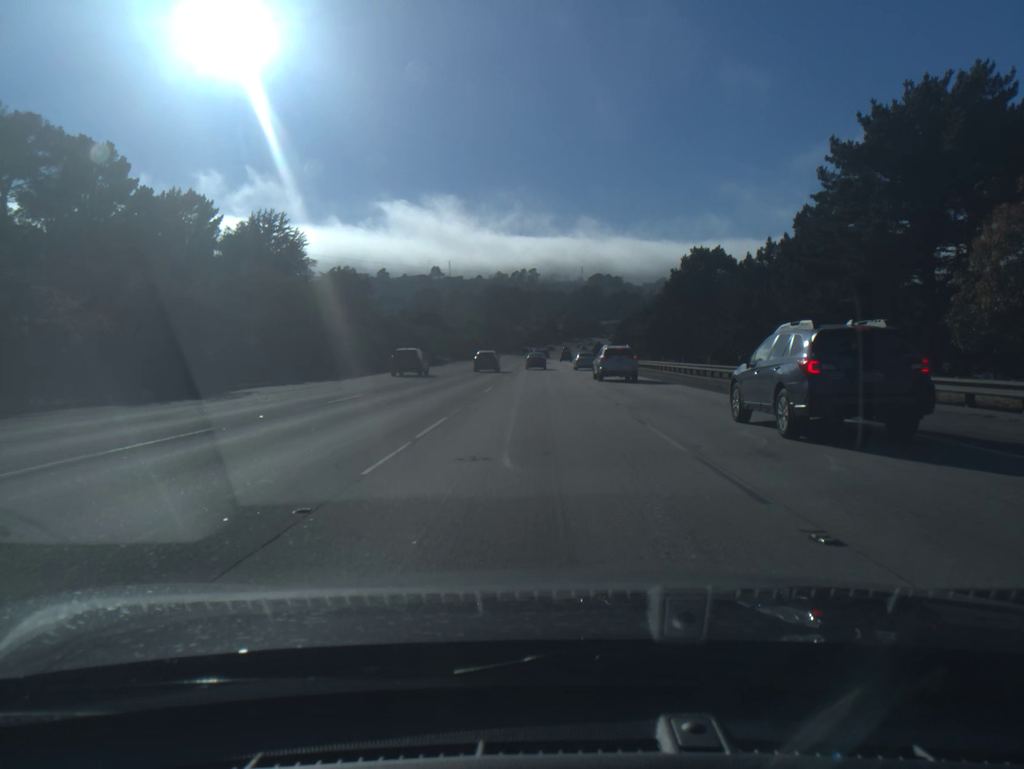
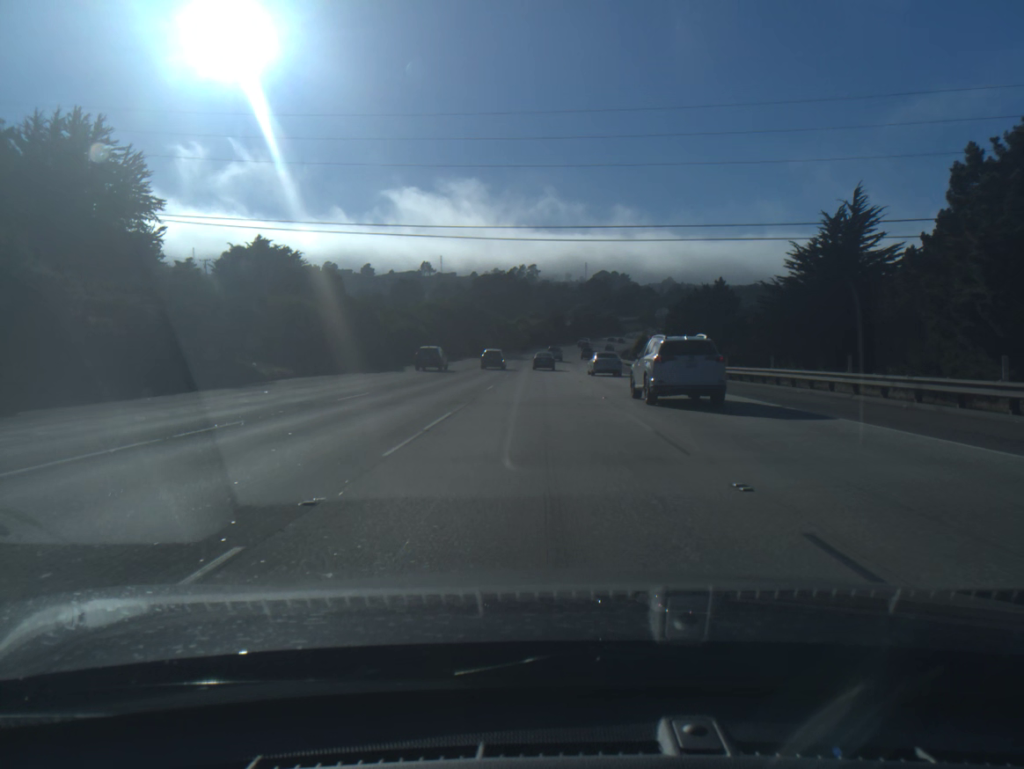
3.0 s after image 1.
(-0.2, +71.7) m; 0°
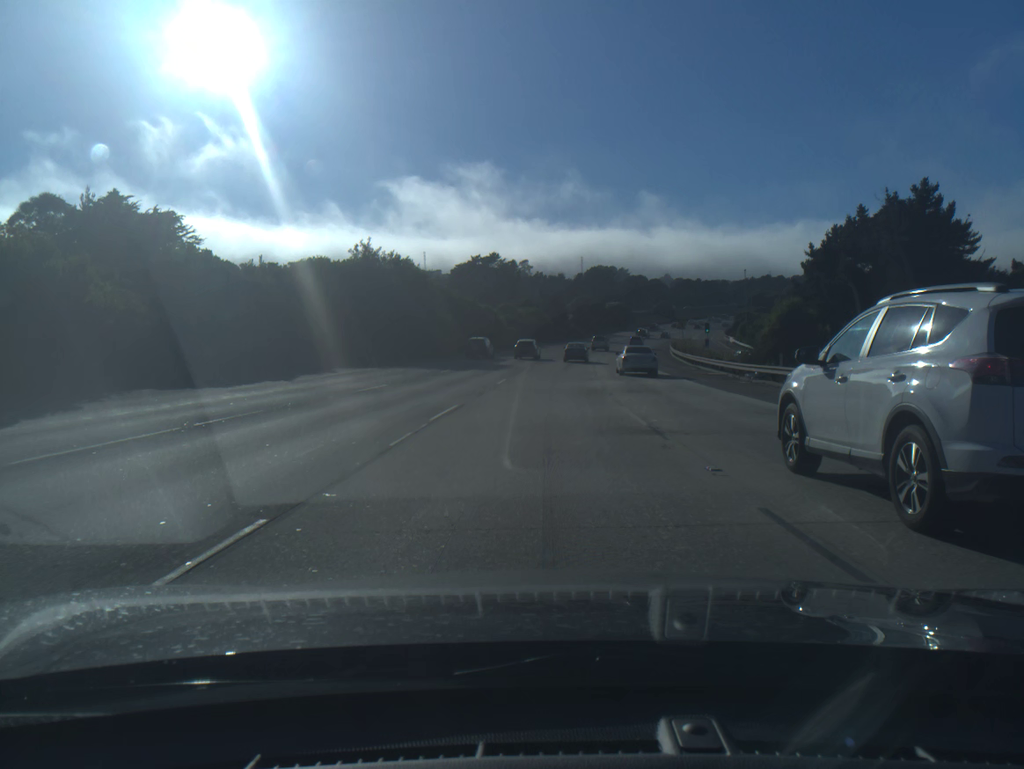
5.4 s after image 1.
(0.0, +57.3) m; 0°
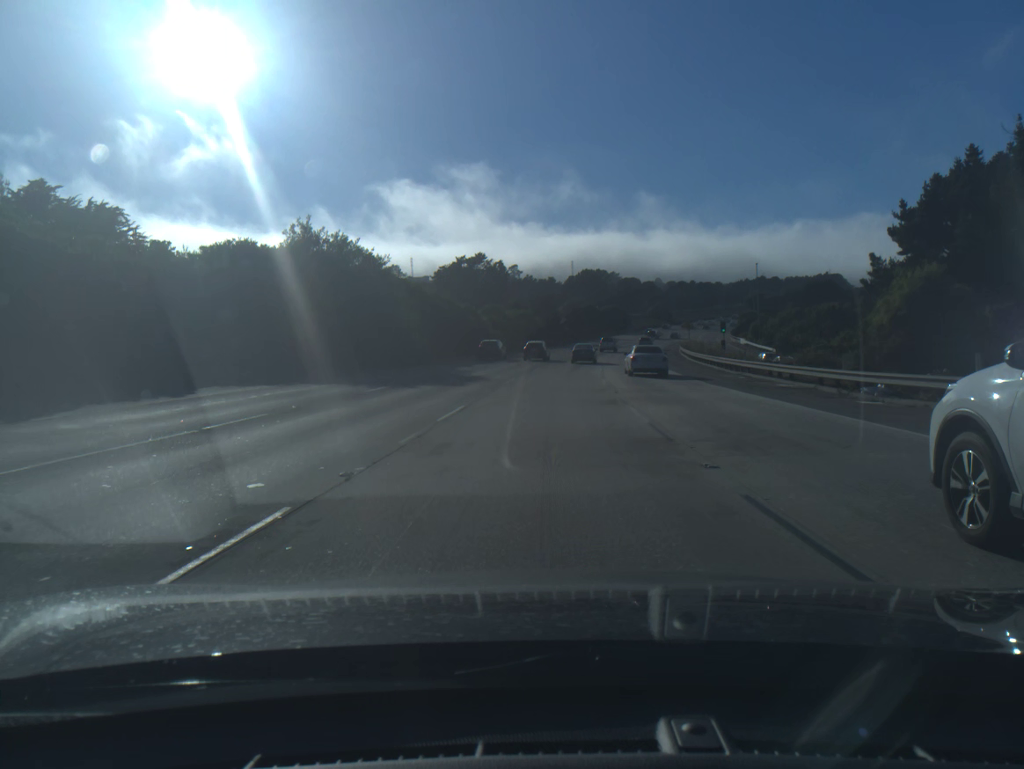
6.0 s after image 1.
(+0.1, +14.2) m; +1°
